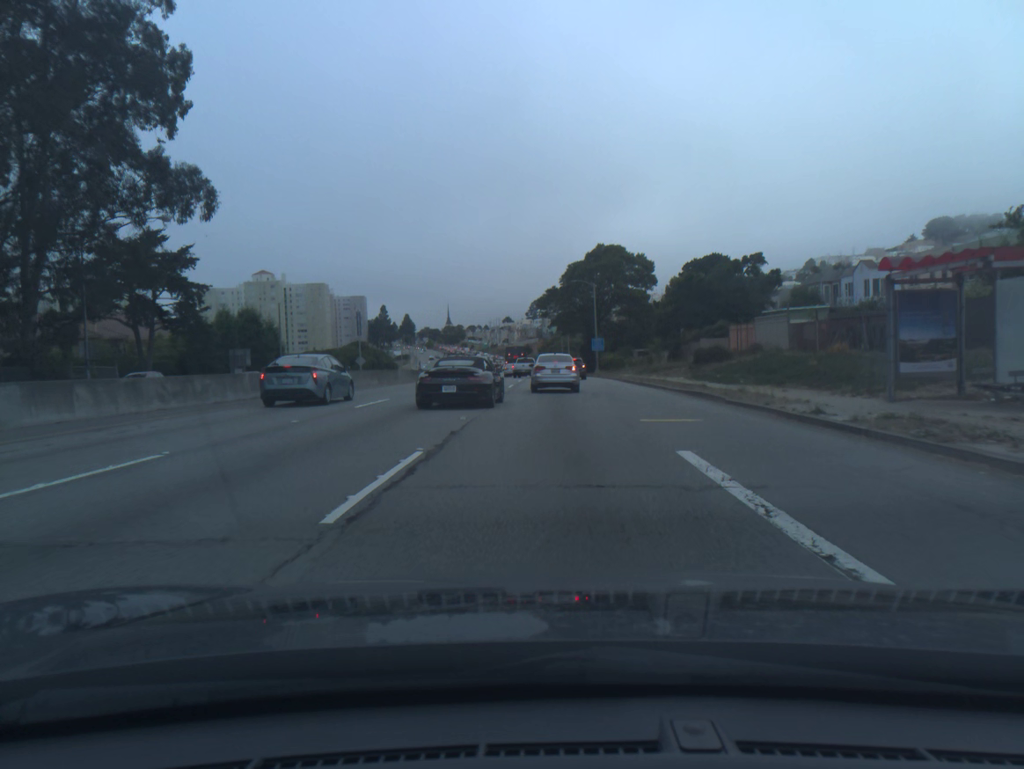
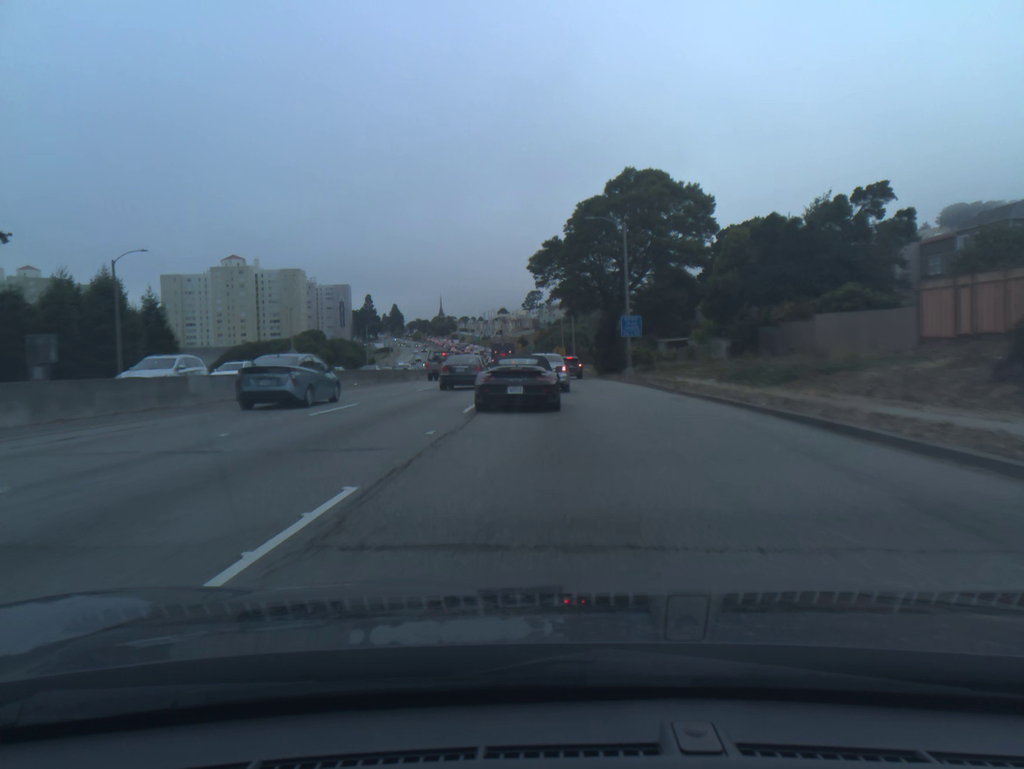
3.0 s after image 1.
(+0.2, +32.5) m; 0°
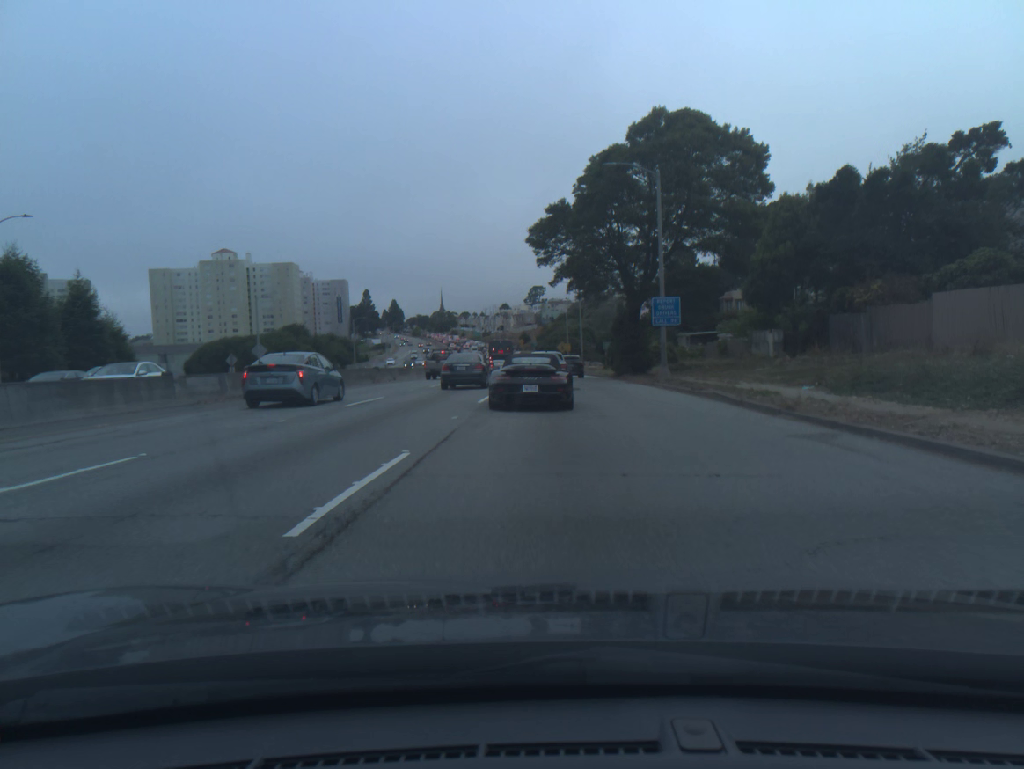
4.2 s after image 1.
(0.0, +12.2) m; 0°
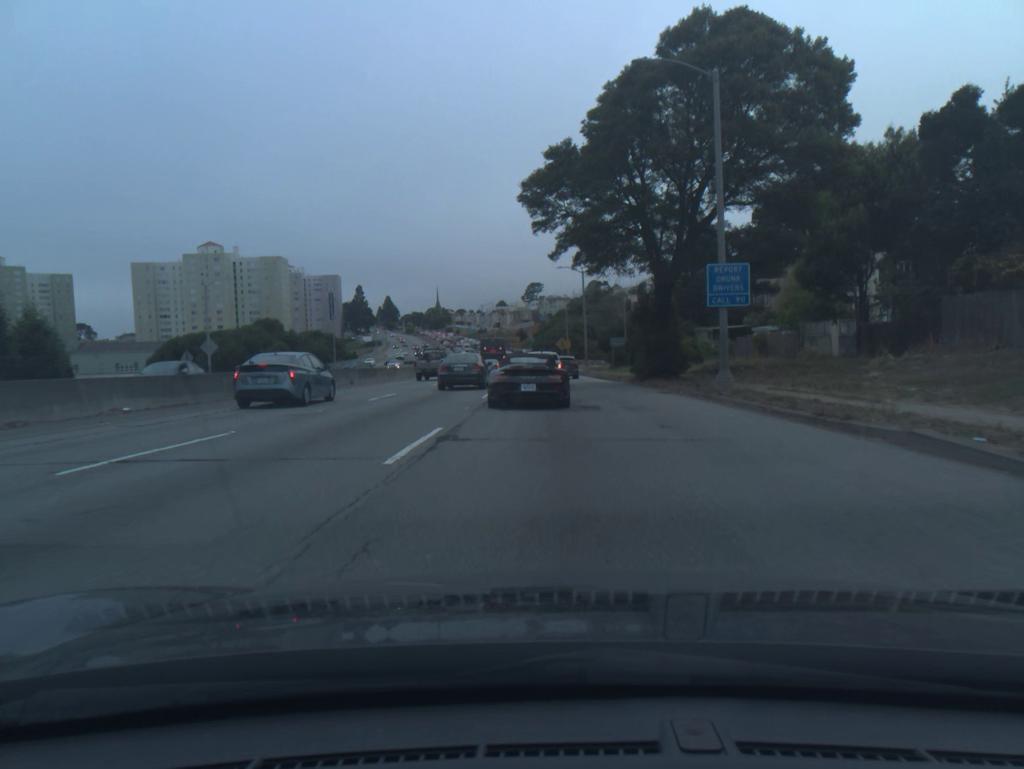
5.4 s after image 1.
(0.0, +11.8) m; 0°
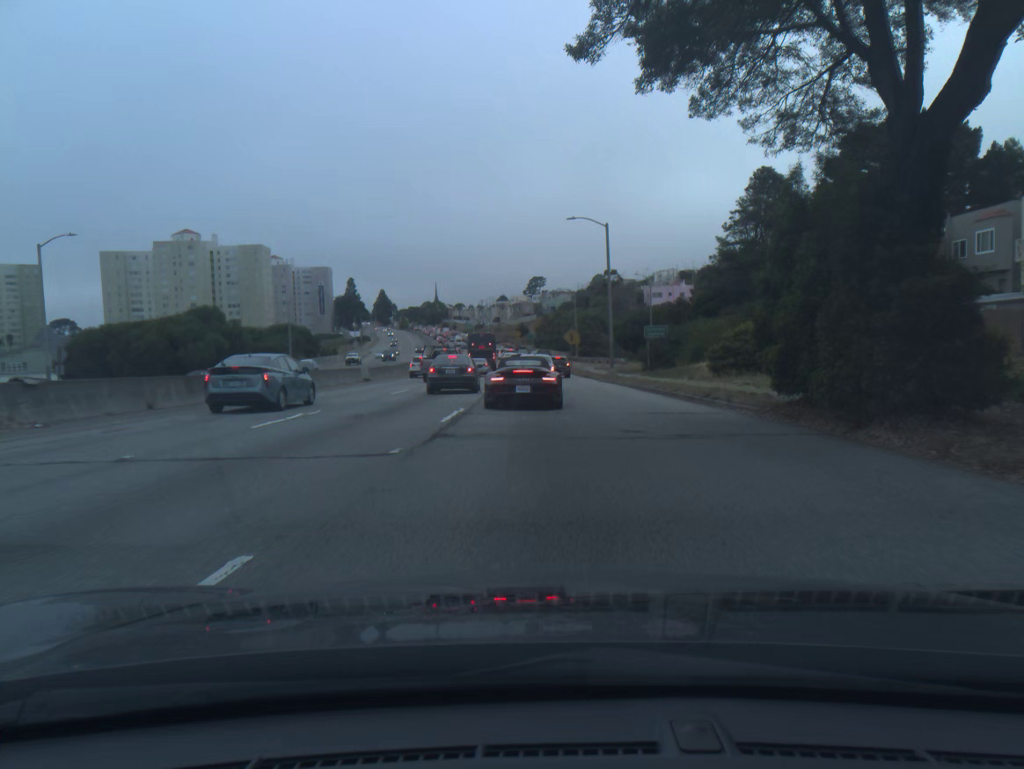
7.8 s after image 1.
(-0.1, +23.1) m; -1°
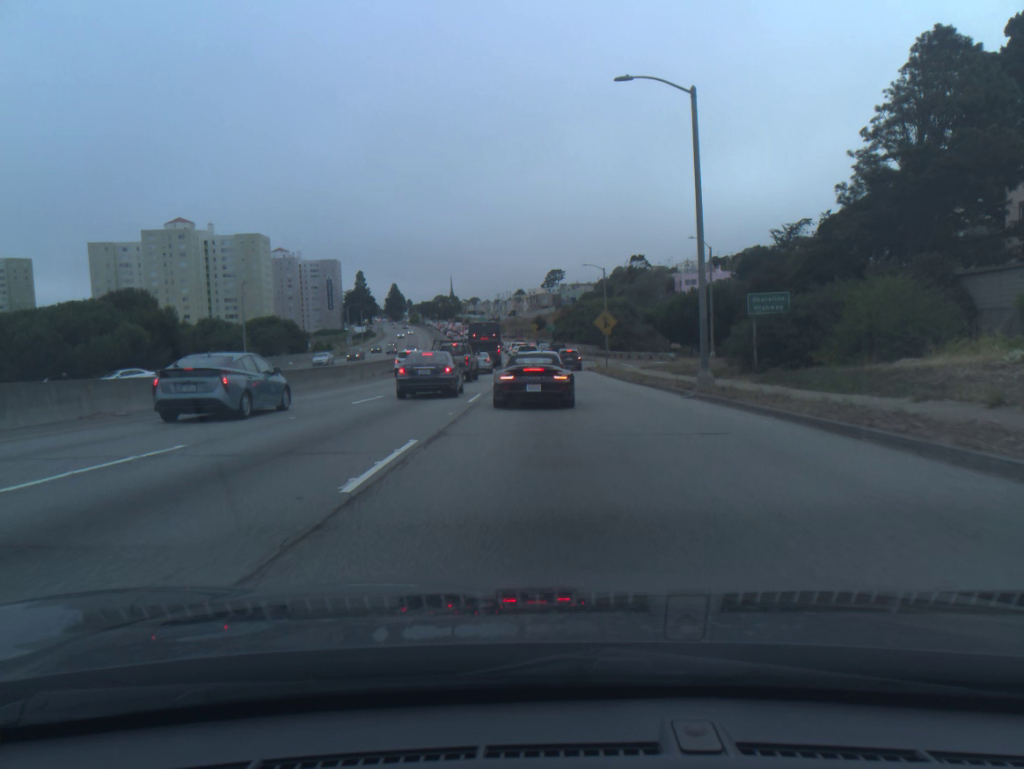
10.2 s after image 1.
(0.0, +22.3) m; -1°
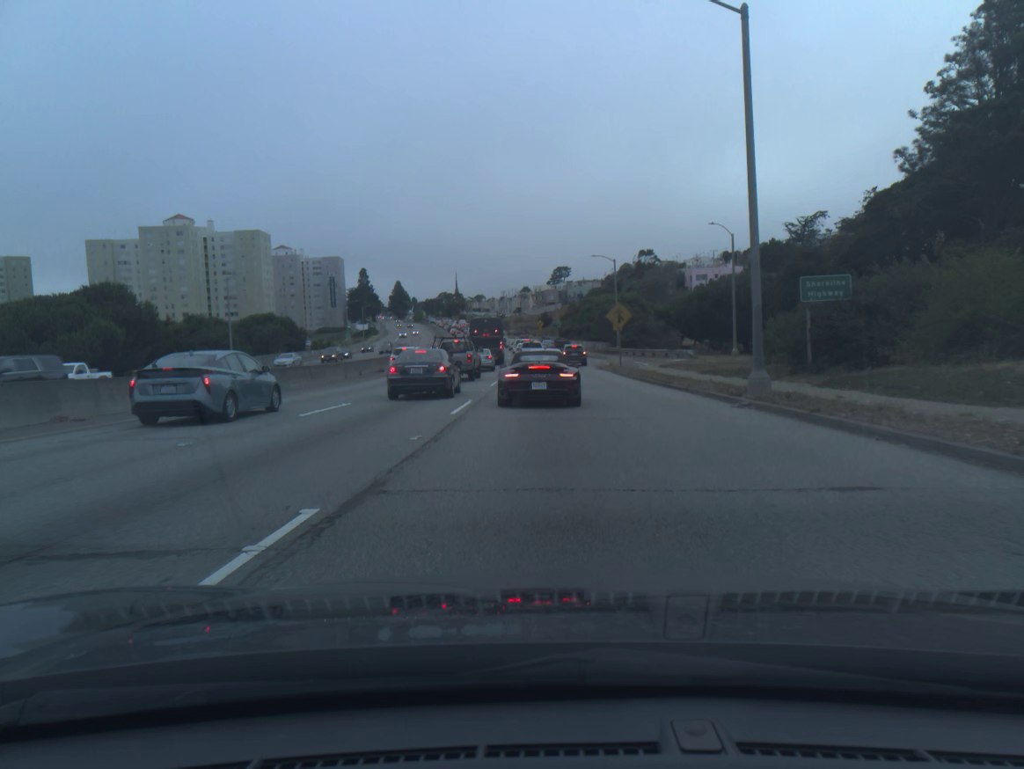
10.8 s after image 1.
(0.0, +5.3) m; 0°
